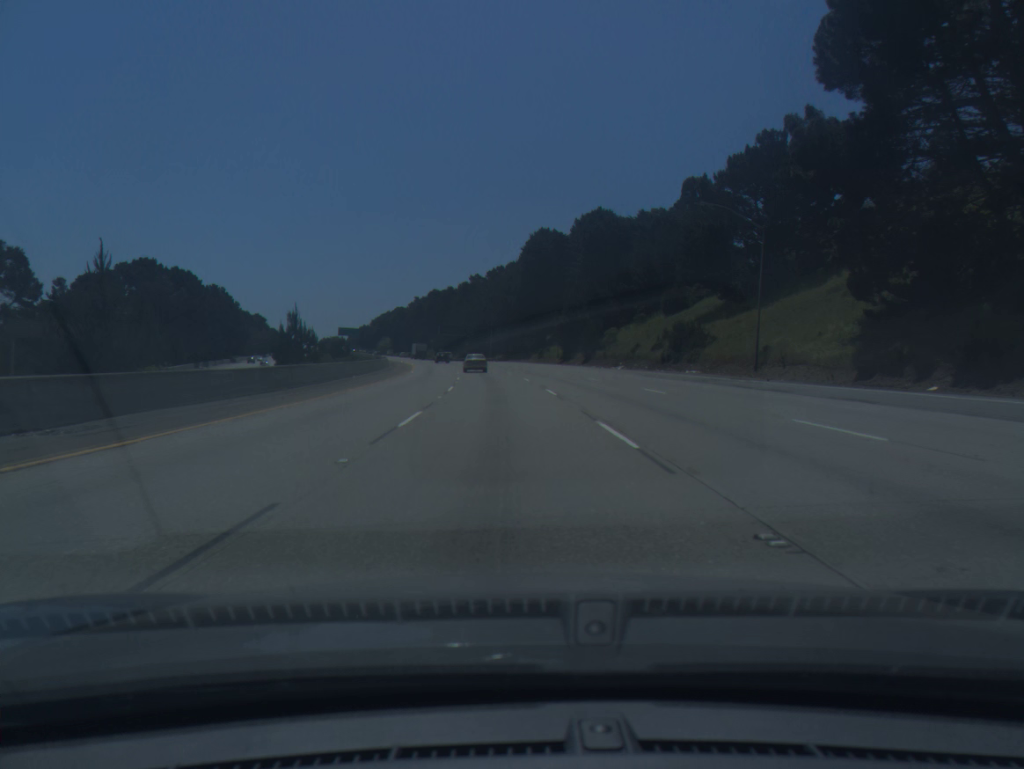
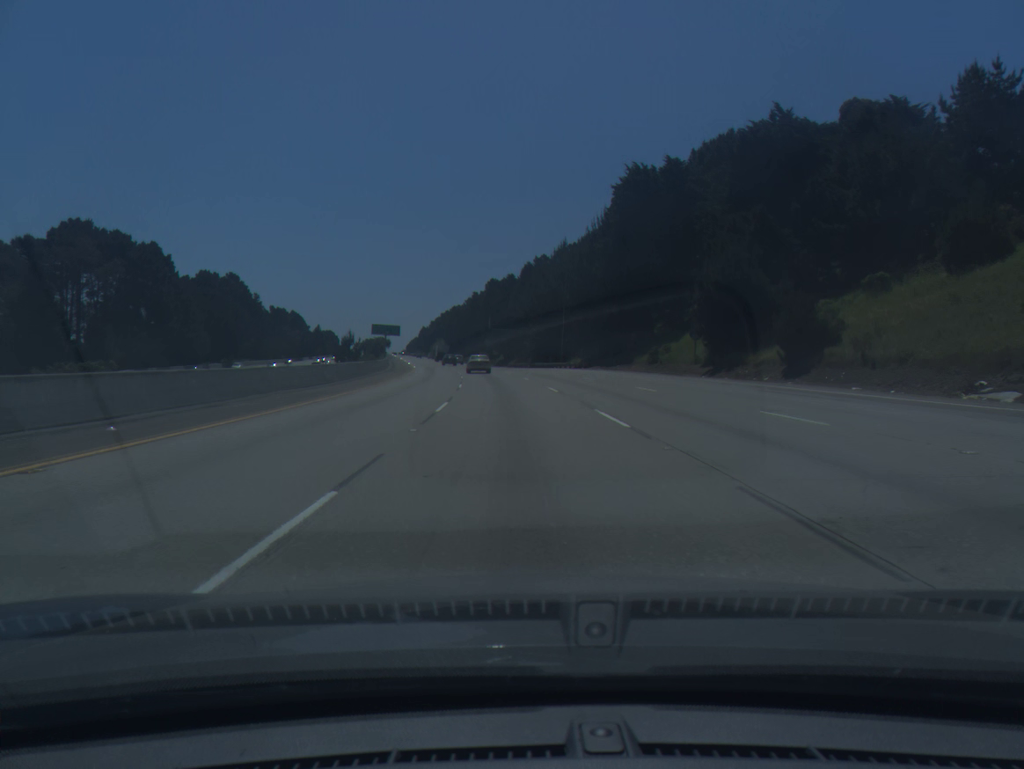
(-2.5, +54.8) m; -5°
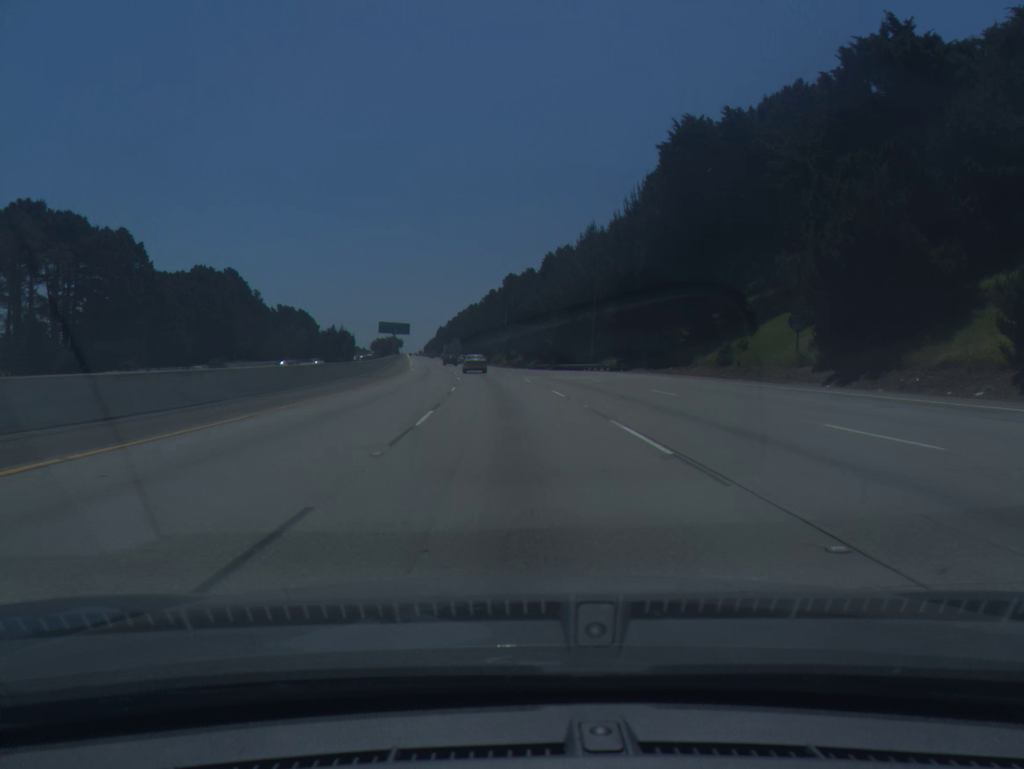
(-0.2, +18.3) m; -1°
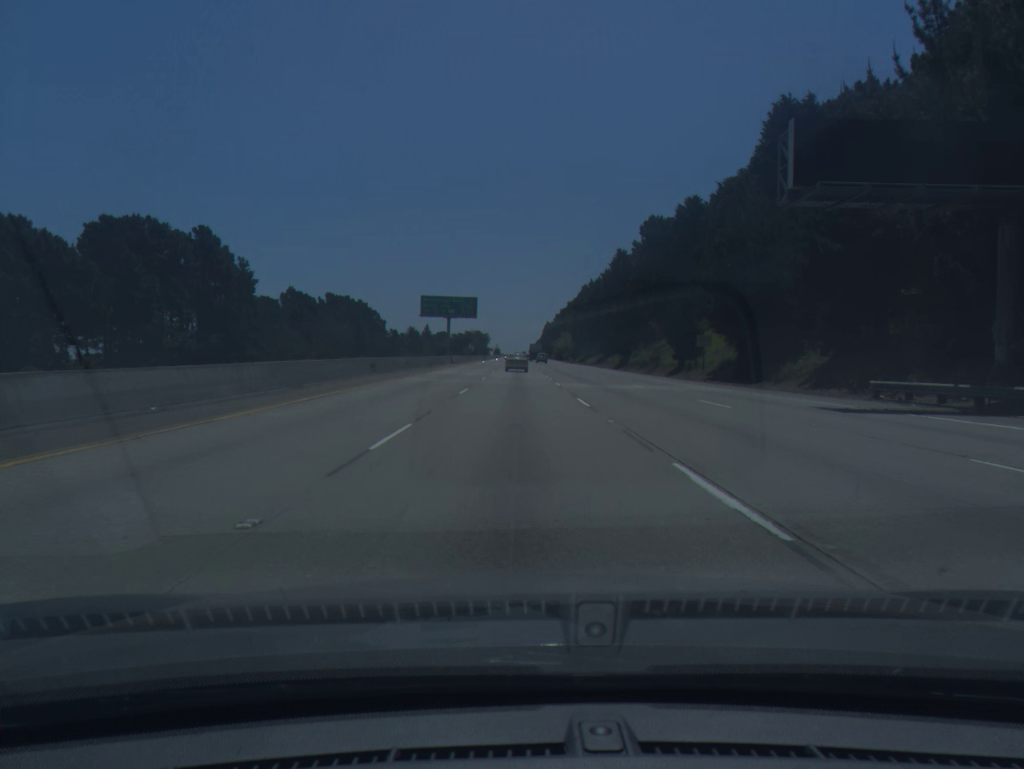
(-6.6, +91.4) m; -8°
